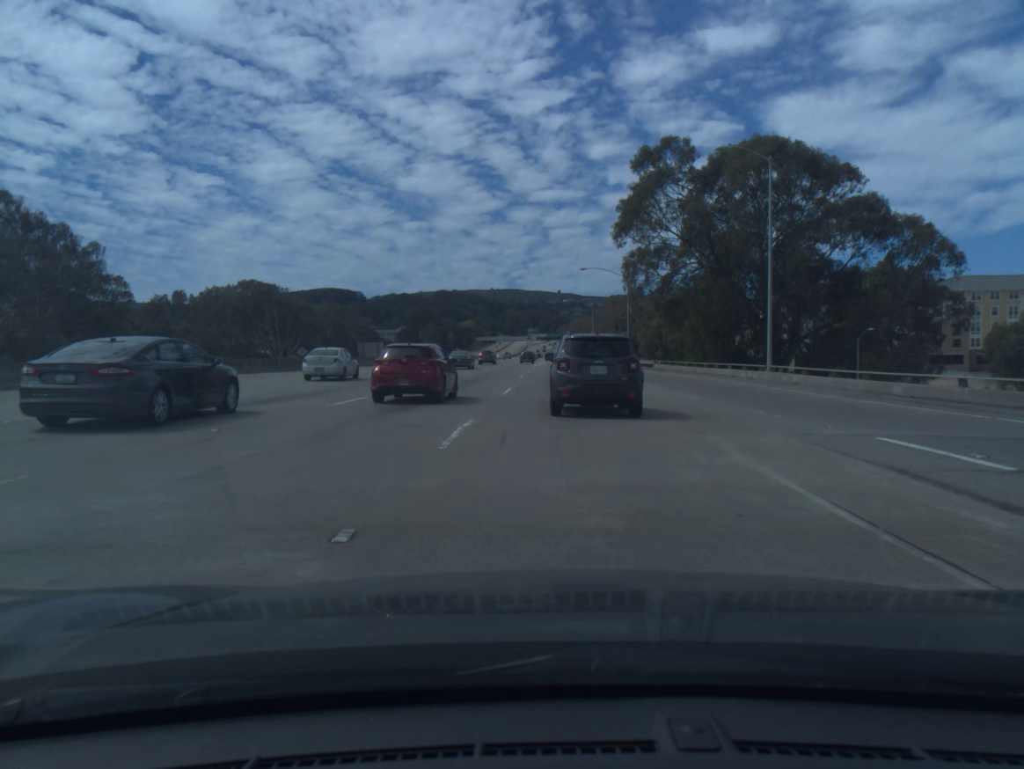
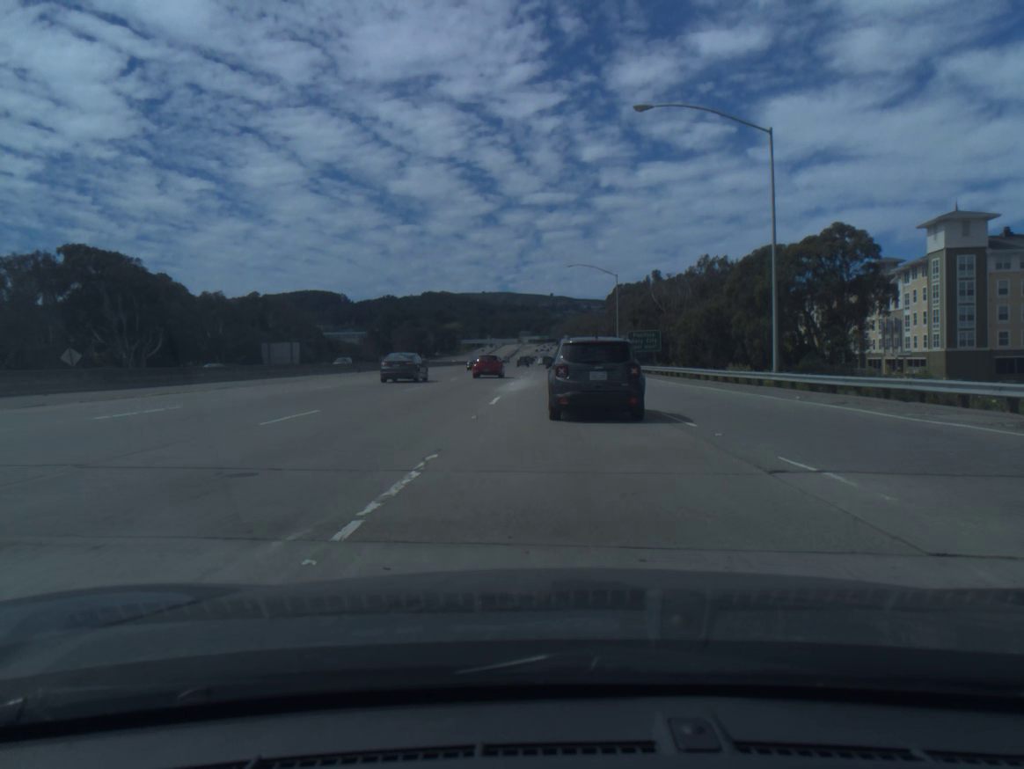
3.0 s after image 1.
(+0.6, +62.5) m; +1°
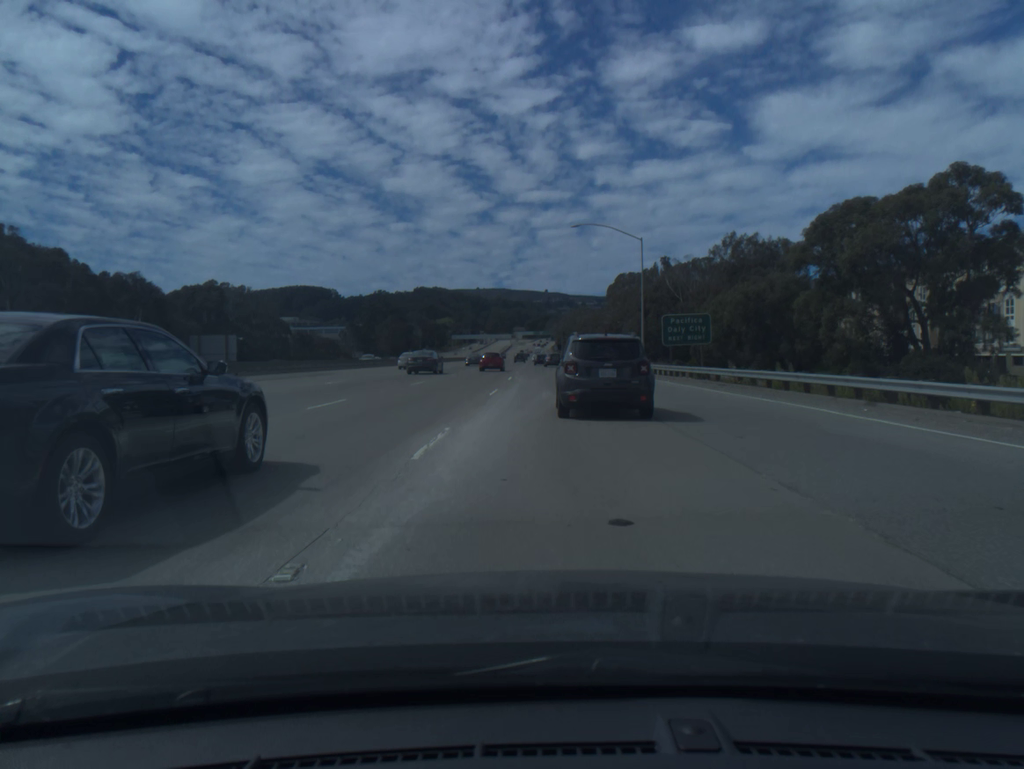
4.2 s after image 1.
(+0.1, +25.8) m; 0°
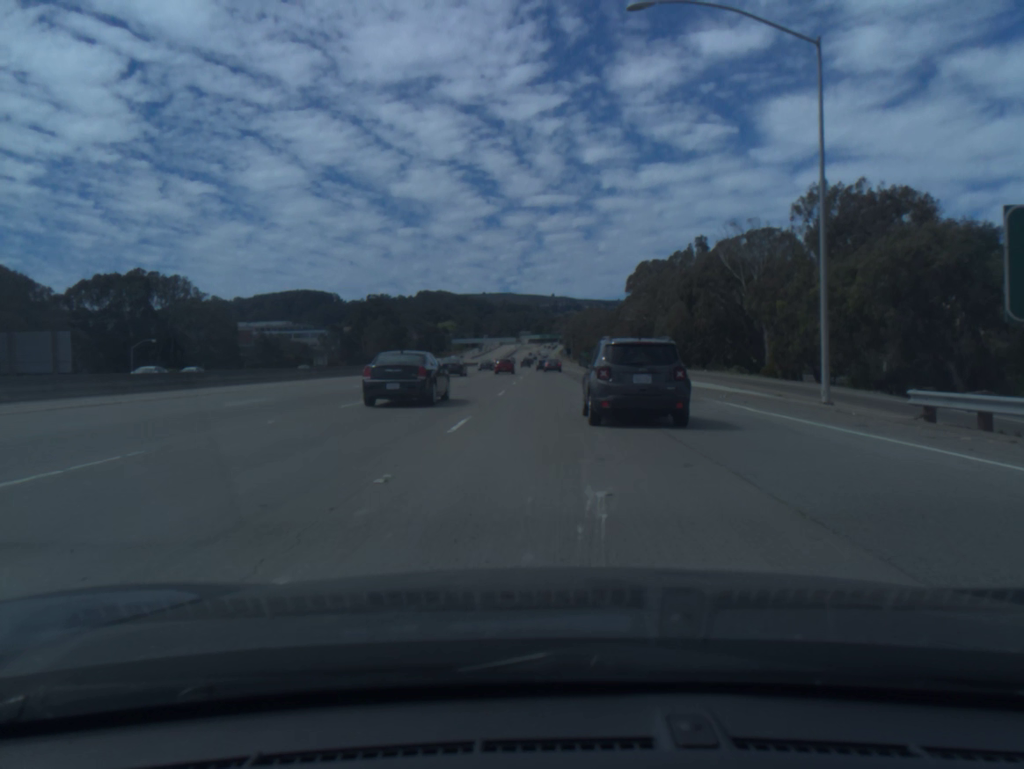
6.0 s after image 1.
(0.0, +40.0) m; 0°
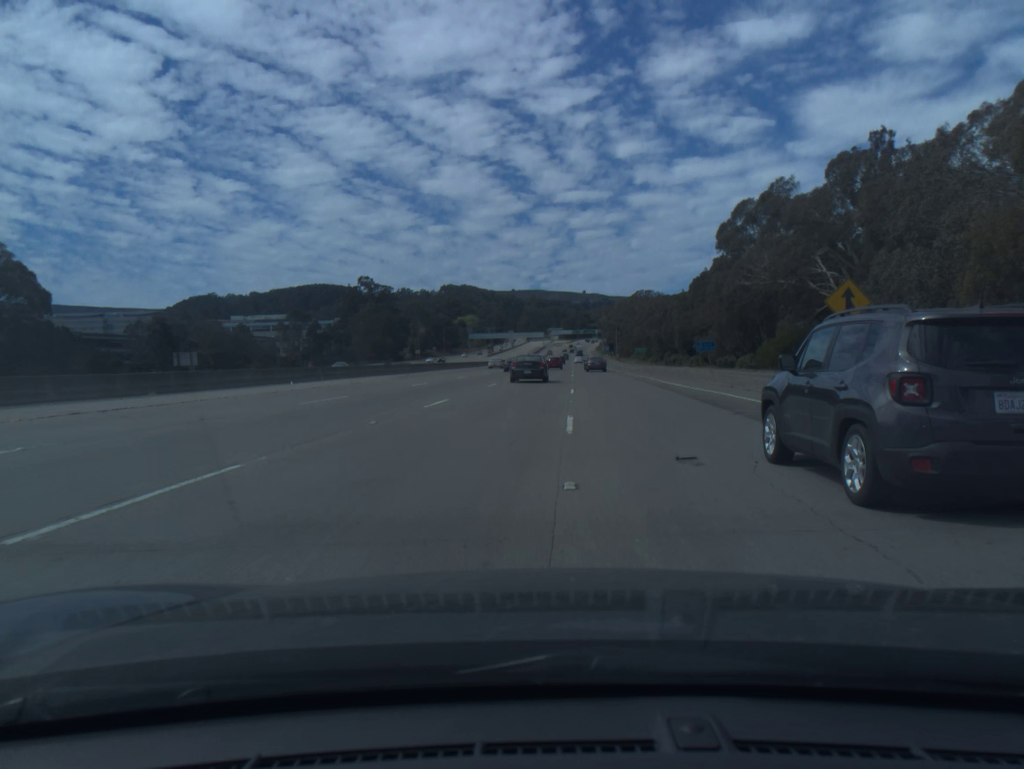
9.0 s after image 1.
(-1.4, +73.3) m; -2°
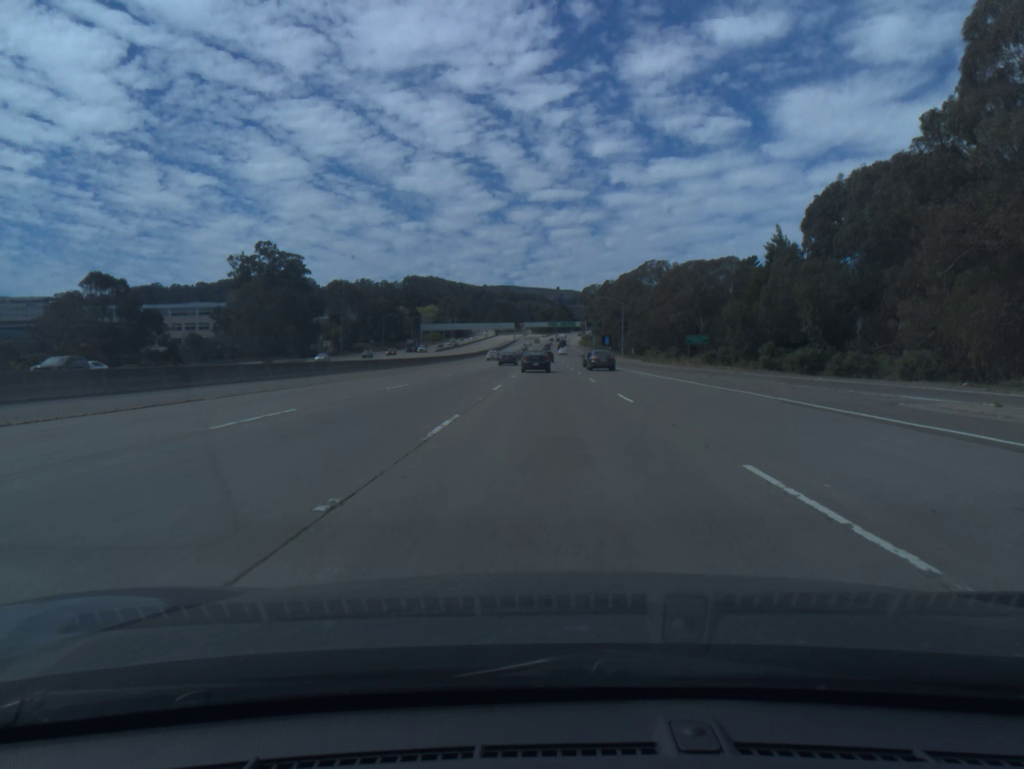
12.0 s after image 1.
(+1.0, +81.2) m; +2°
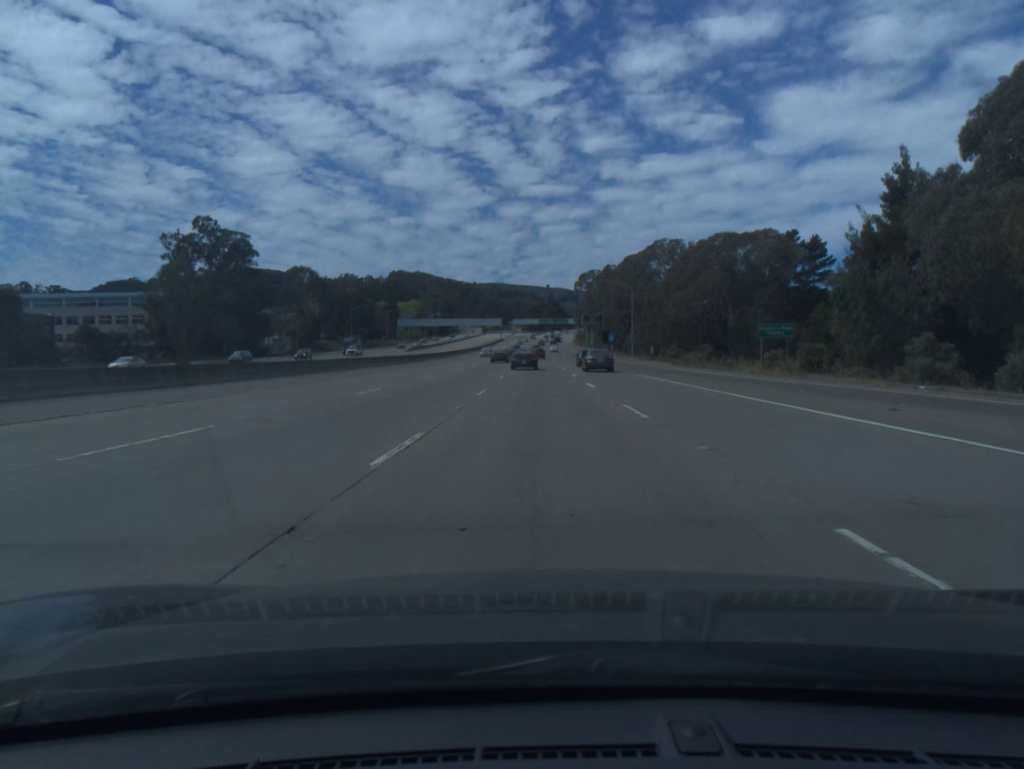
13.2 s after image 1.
(+0.2, +32.4) m; +1°
